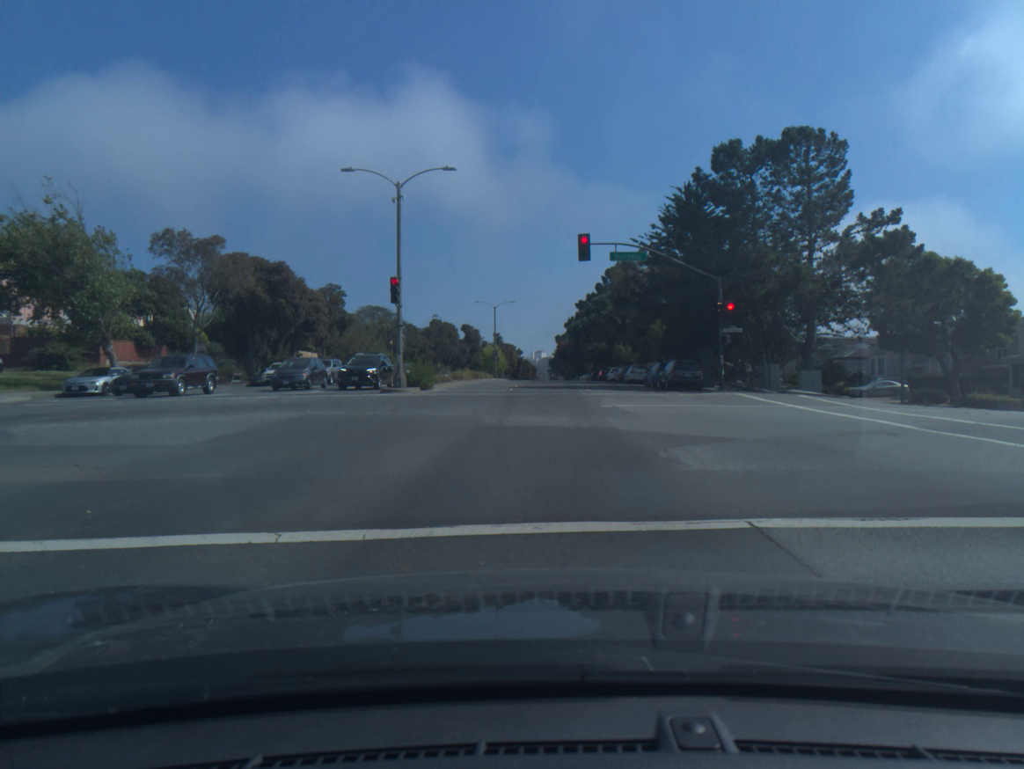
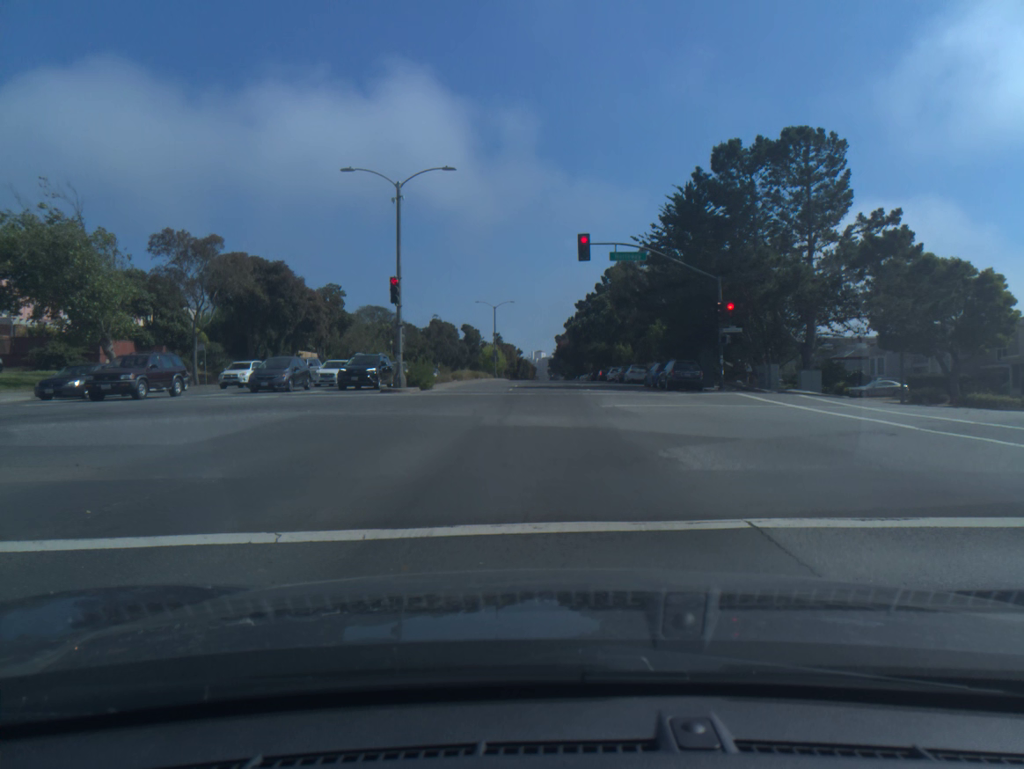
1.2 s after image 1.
(0.0, 0.0) m; 0°
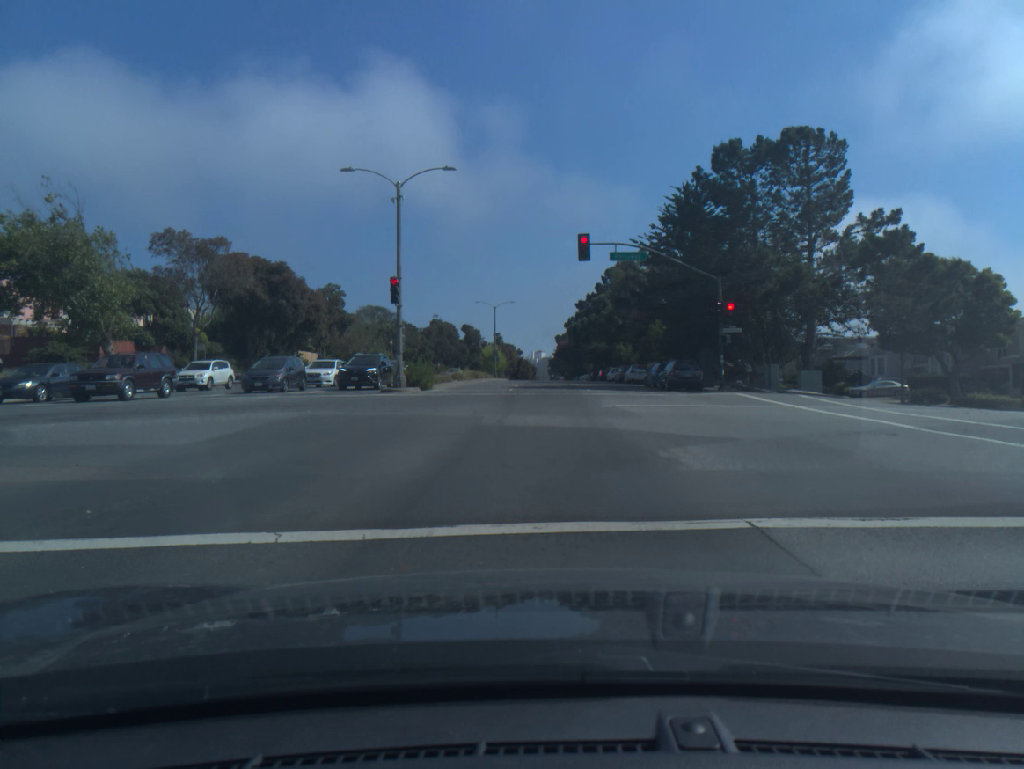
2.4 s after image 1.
(0.0, 0.0) m; 0°
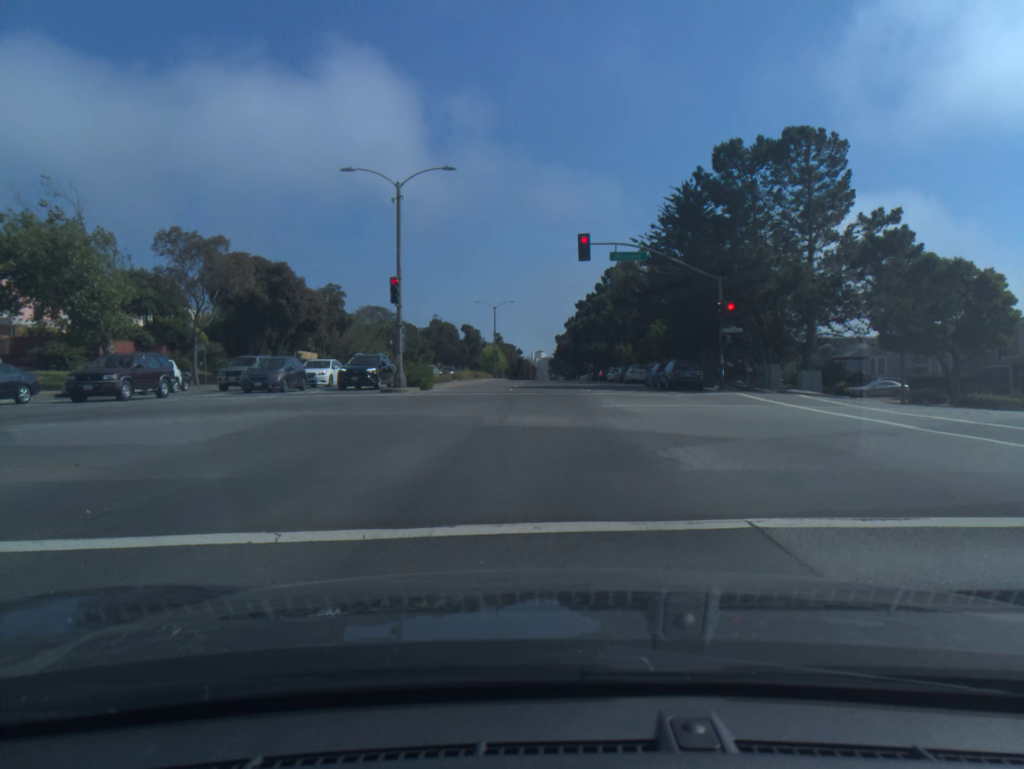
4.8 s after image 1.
(-0.1, 0.0) m; 0°
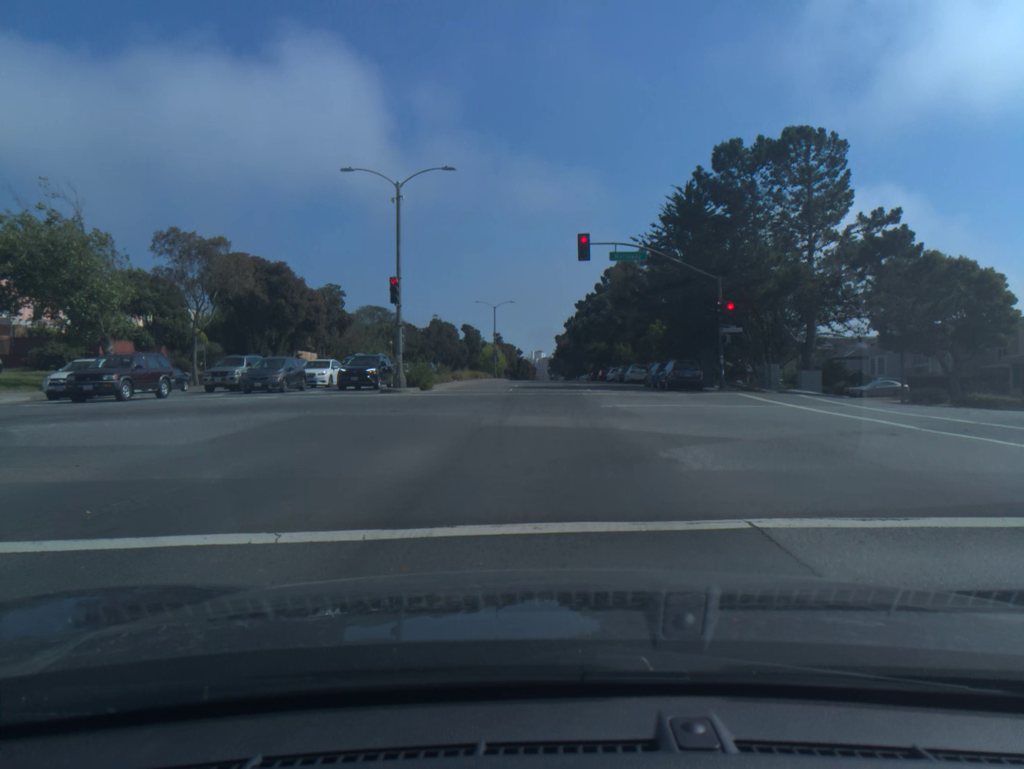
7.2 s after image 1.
(0.0, +0.1) m; 0°
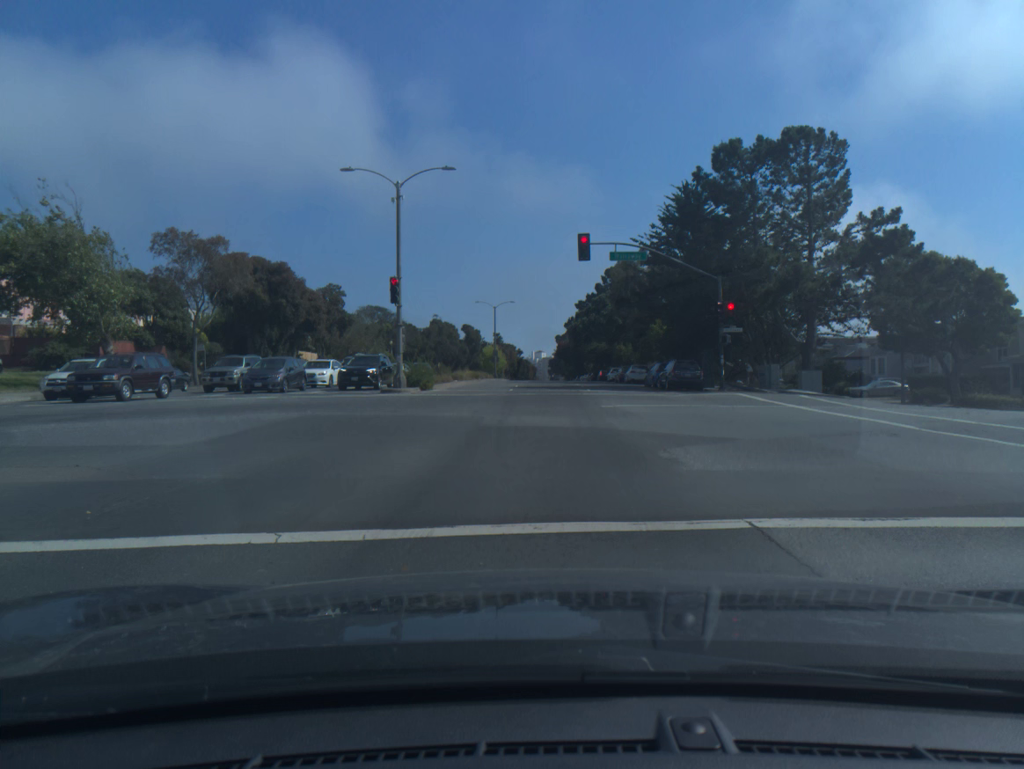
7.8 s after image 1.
(0.0, 0.0) m; 0°
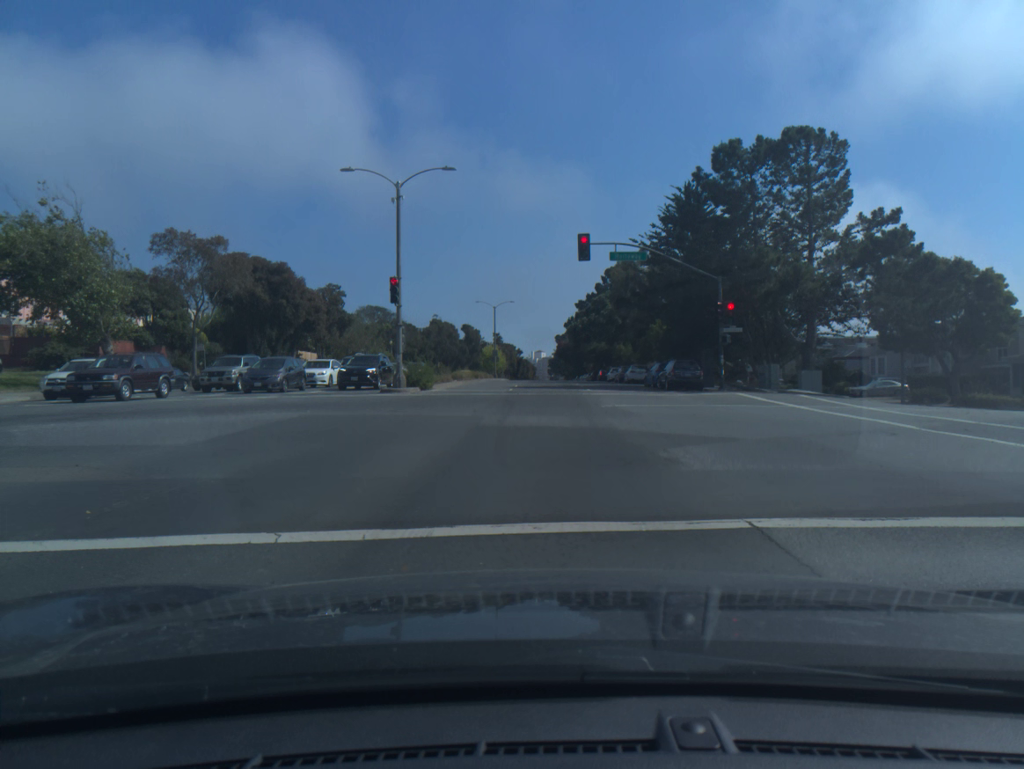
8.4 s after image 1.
(0.0, 0.0) m; 0°
